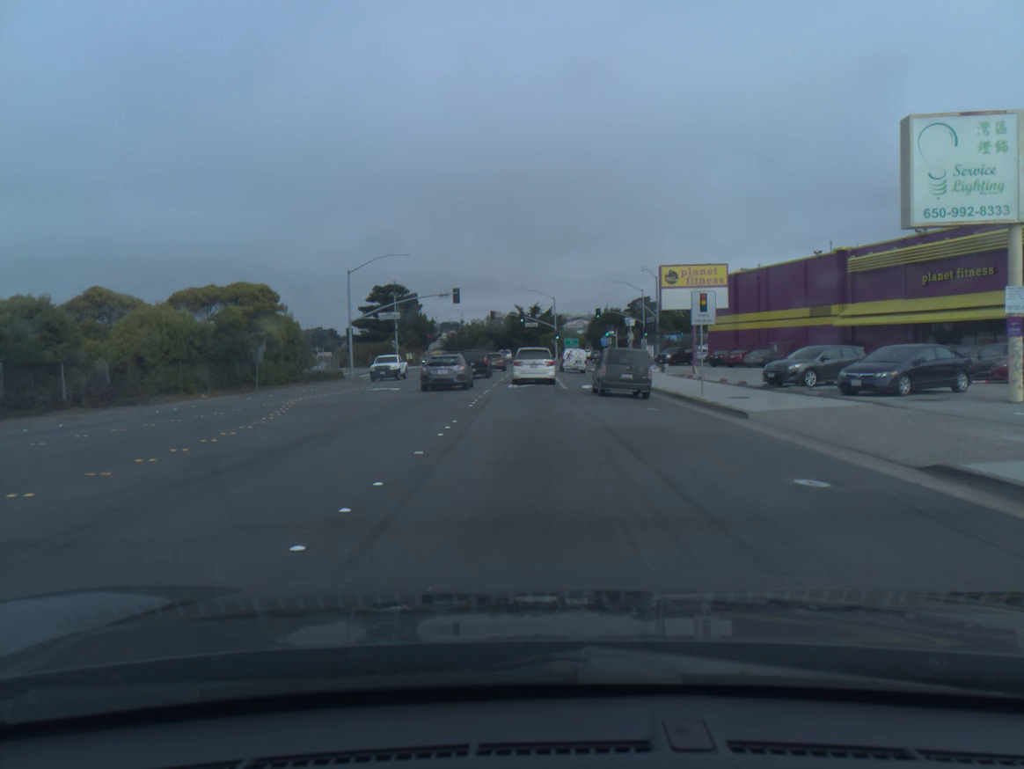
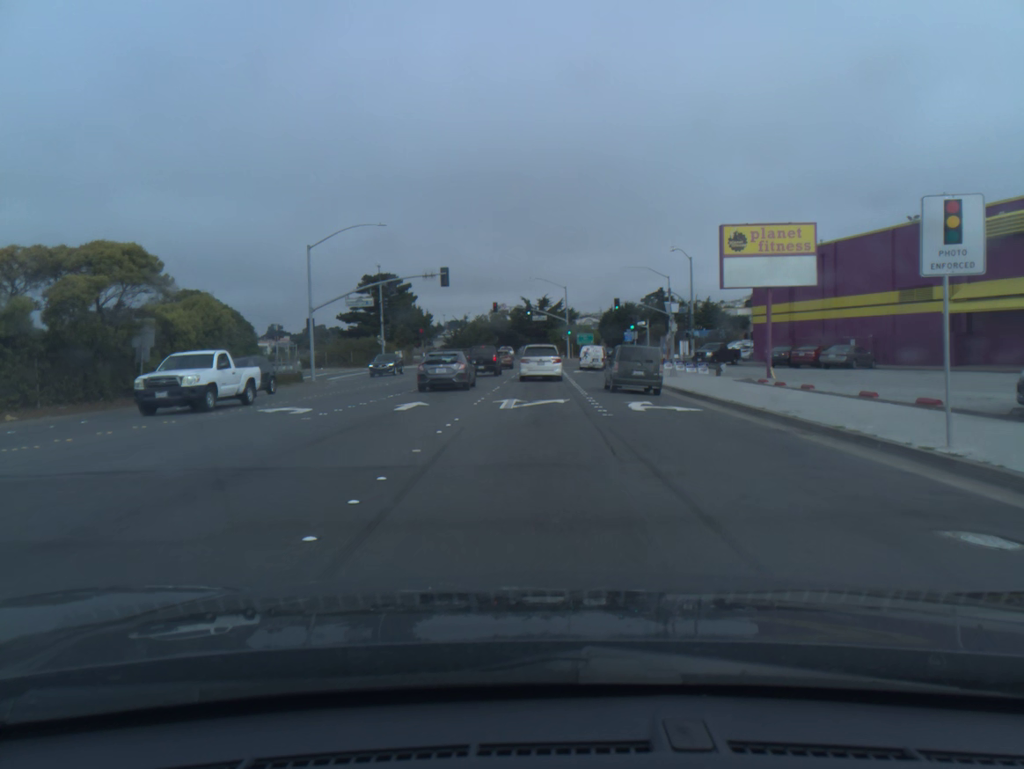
(0.0, +14.5) m; 0°
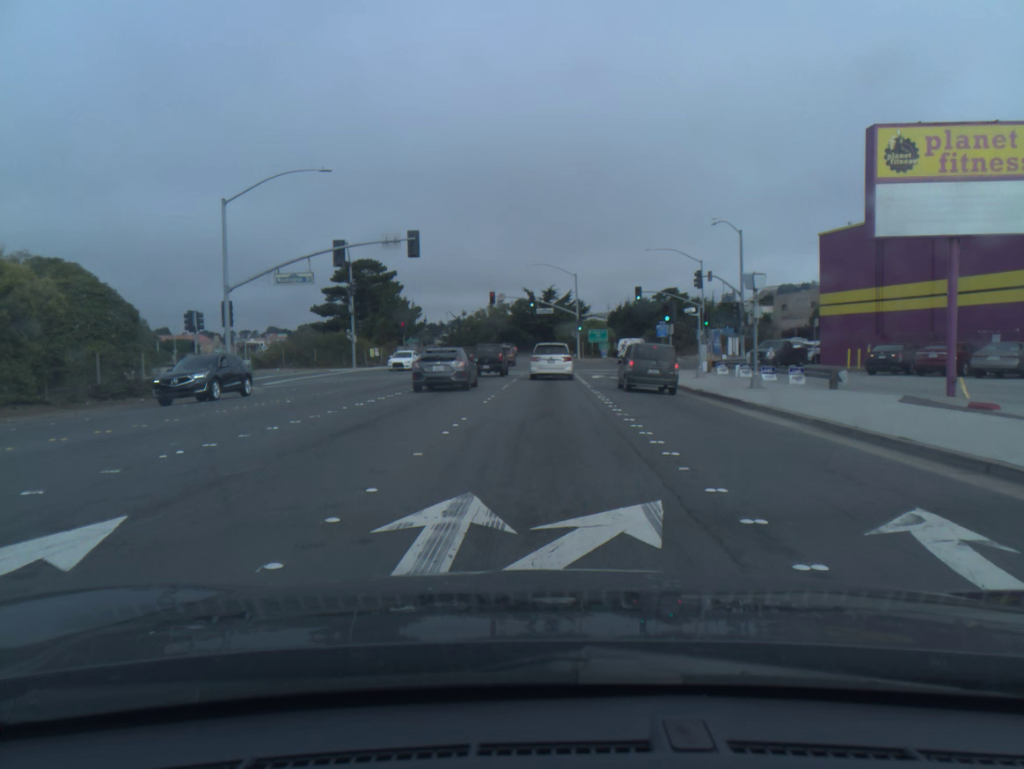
(-0.1, +15.3) m; 0°
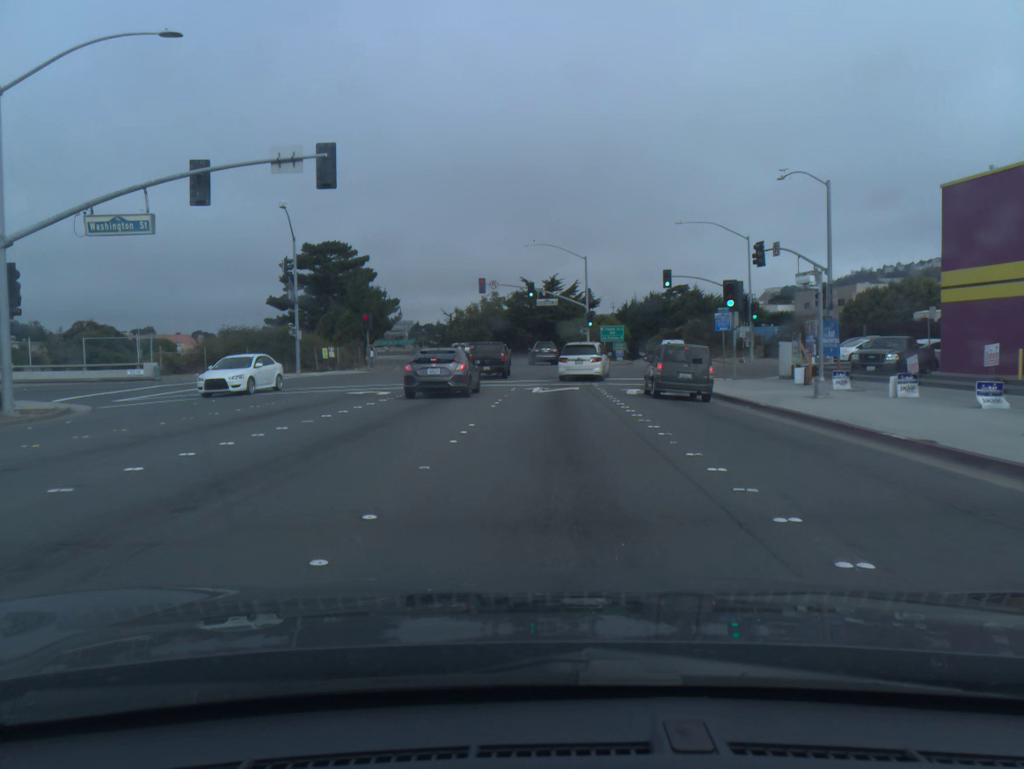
(0.0, +16.0) m; 0°
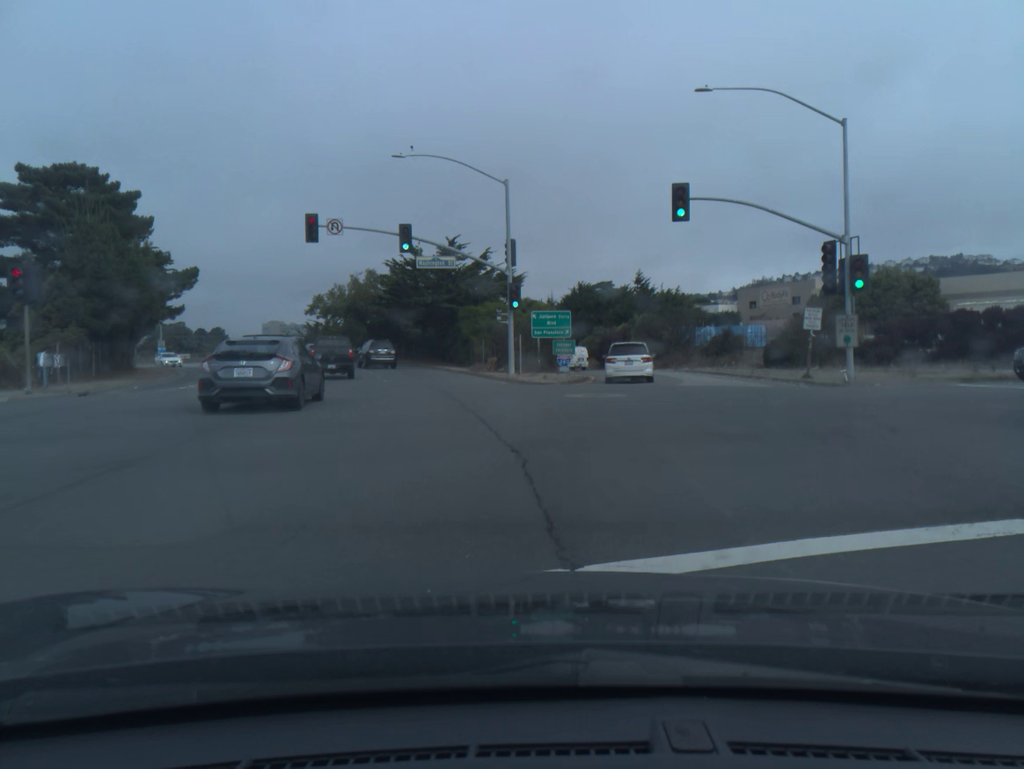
(+1.2, +31.5) m; +7°
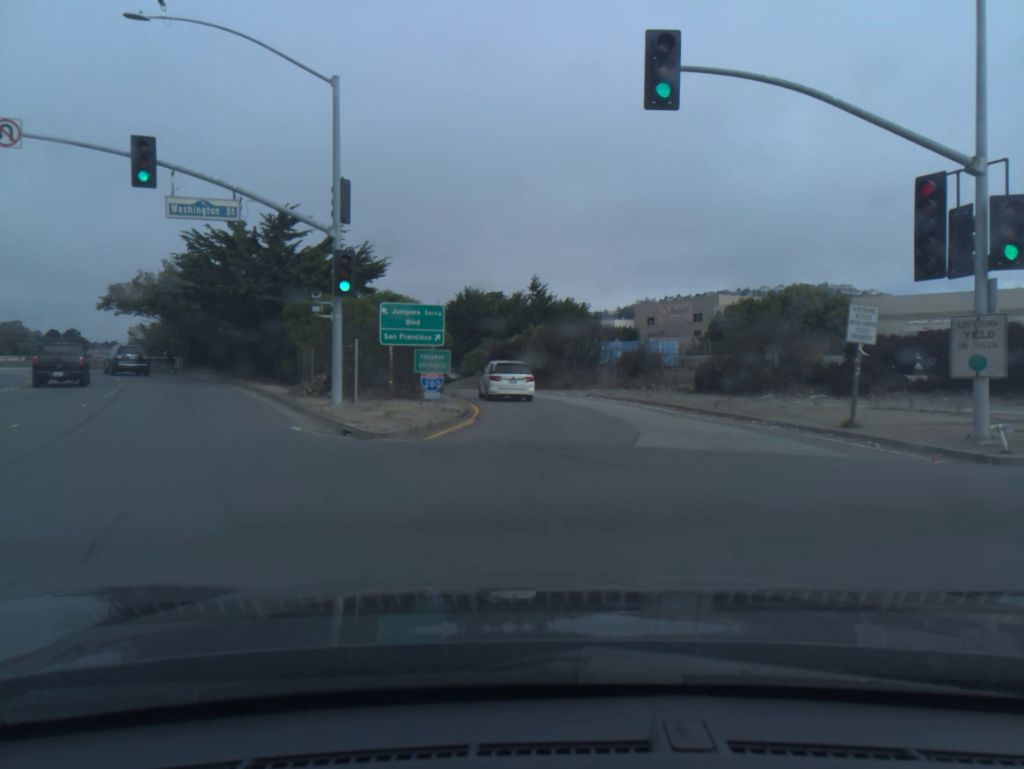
(+1.1, +15.4) m; +8°
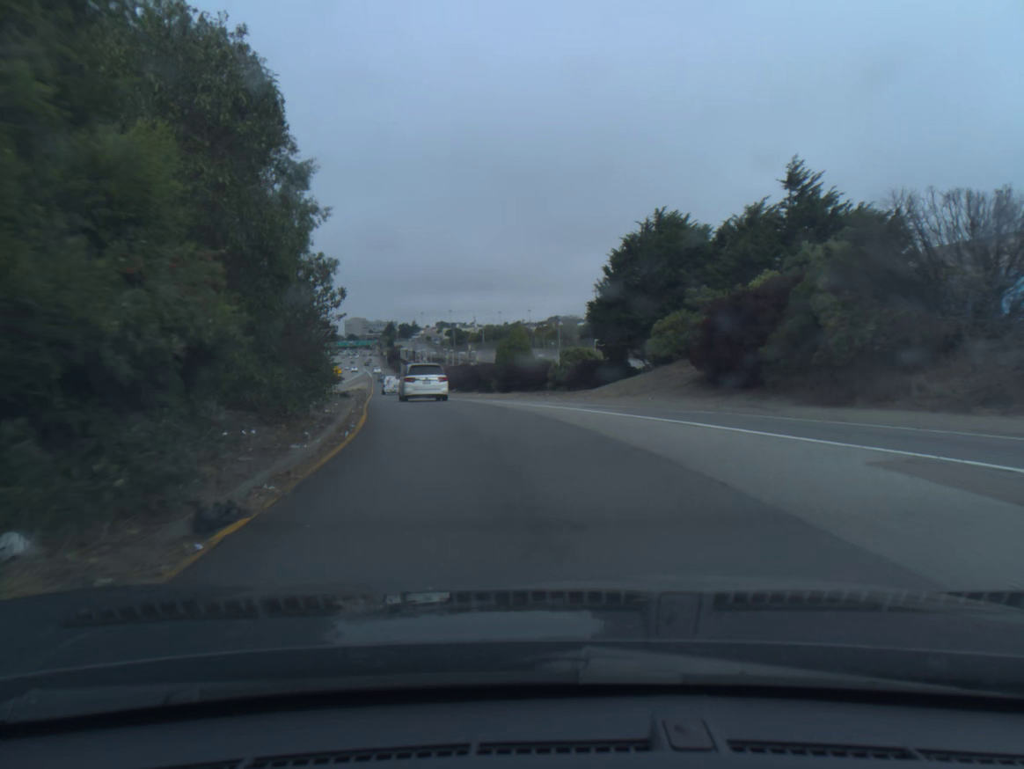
(-3.1, +41.0) m; -15°
